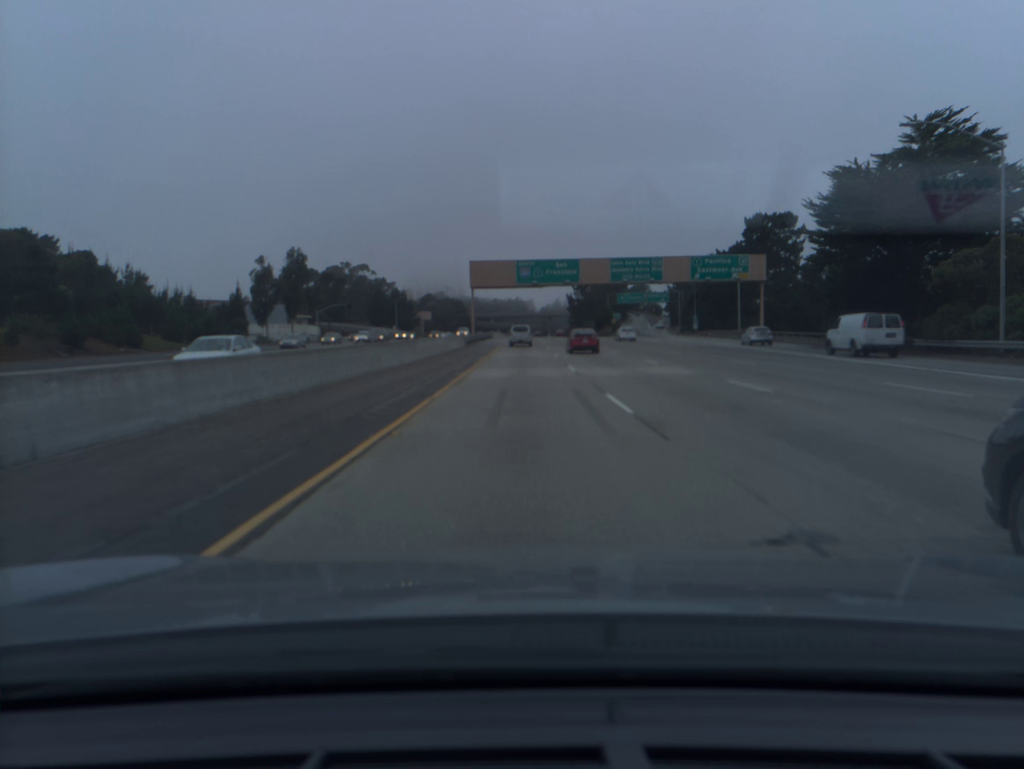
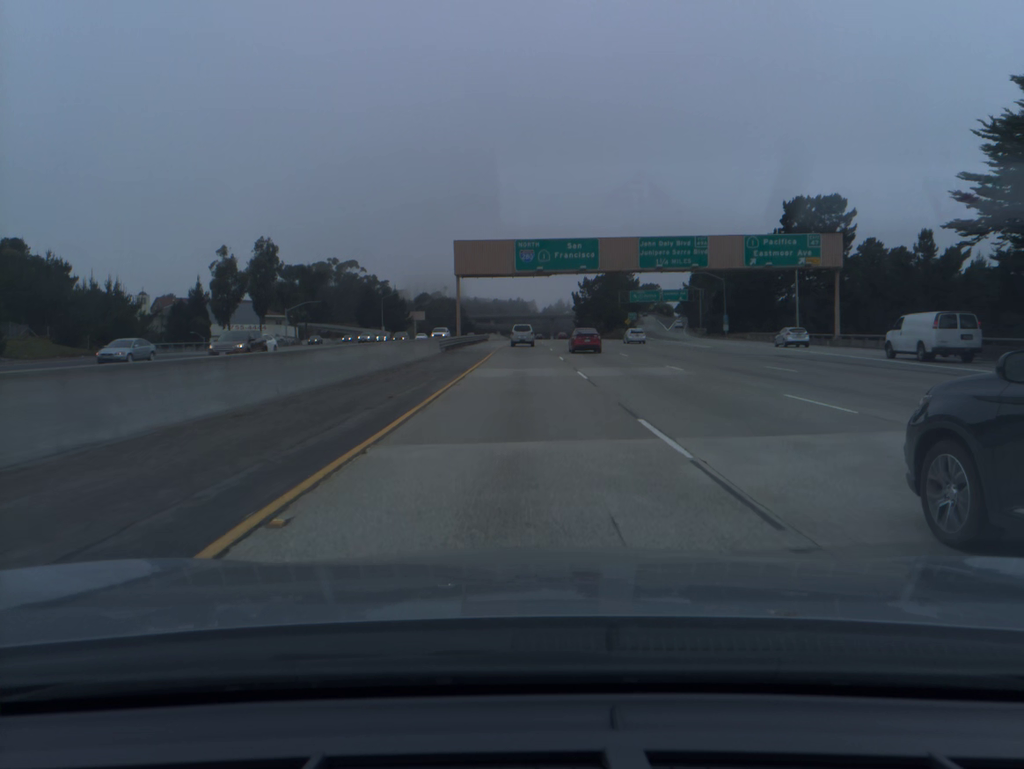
(0.0, +19.0) m; 0°
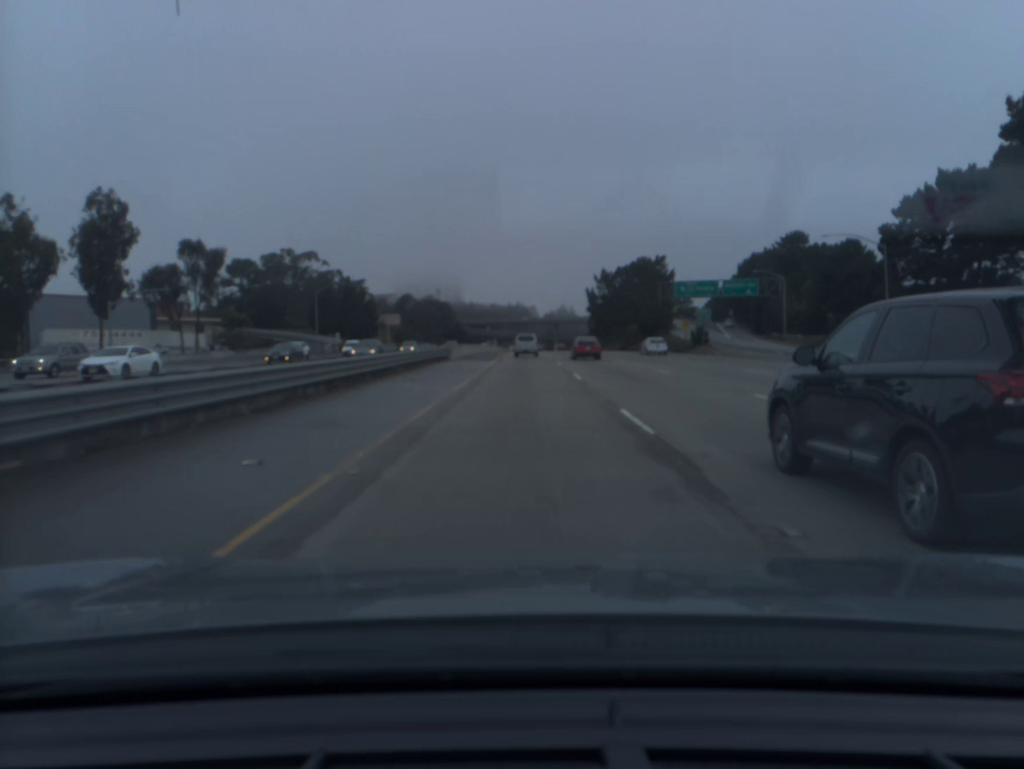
(-0.1, +56.5) m; 0°
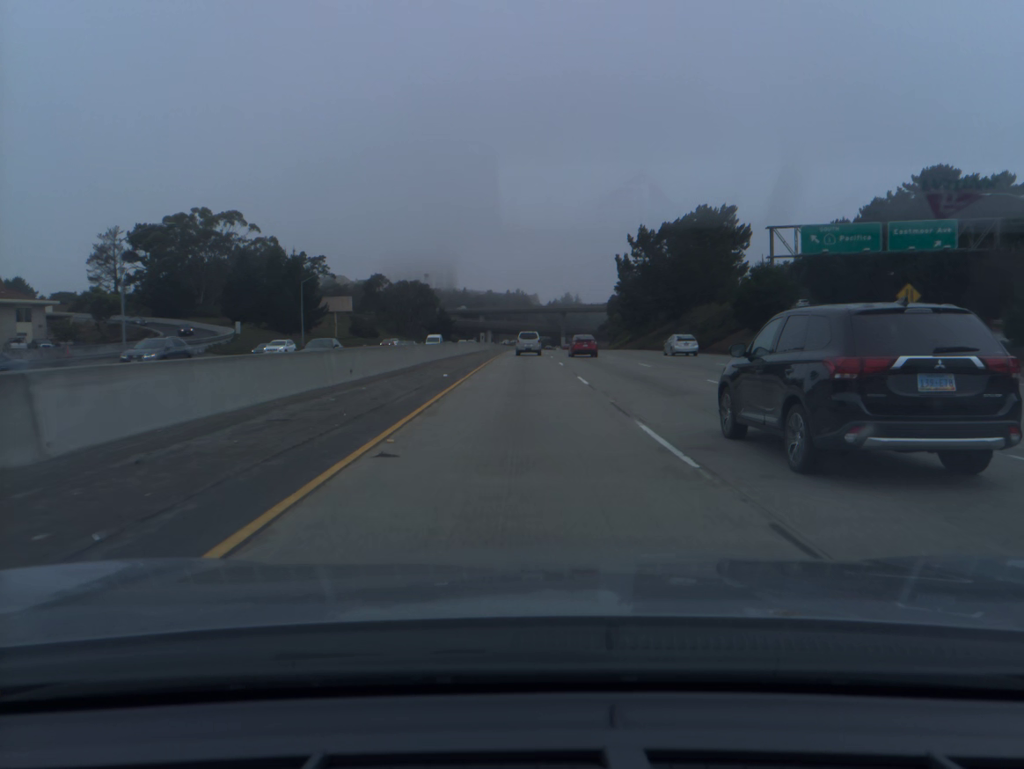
(+0.1, +55.7) m; 0°
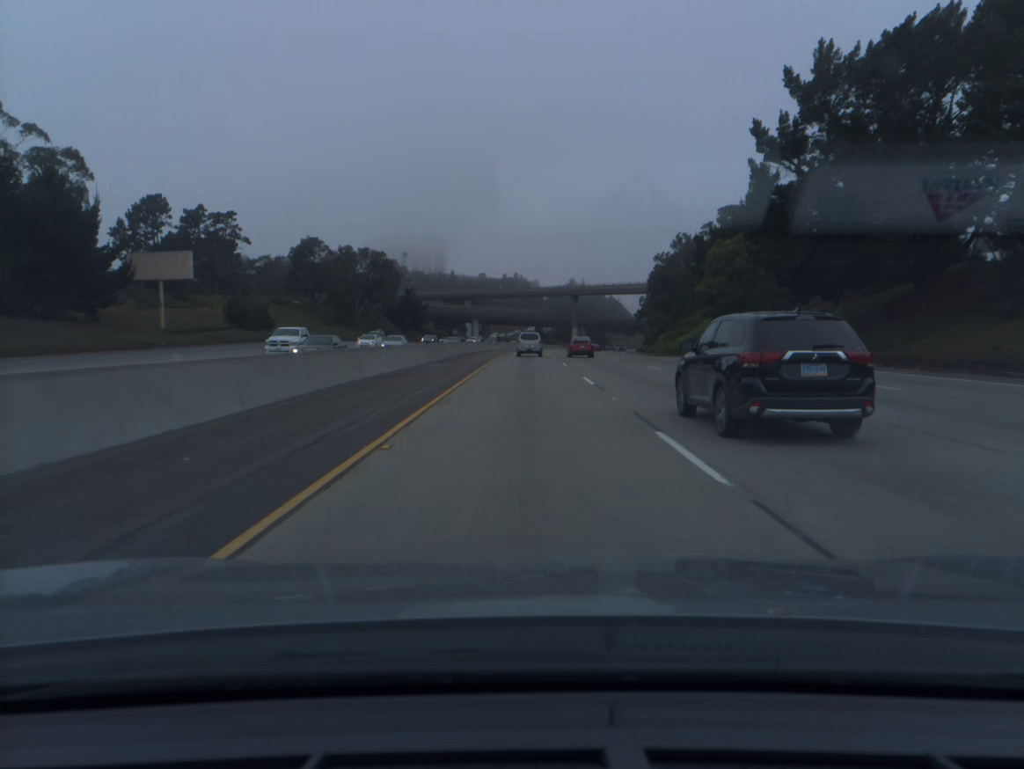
(0.0, +73.6) m; 0°
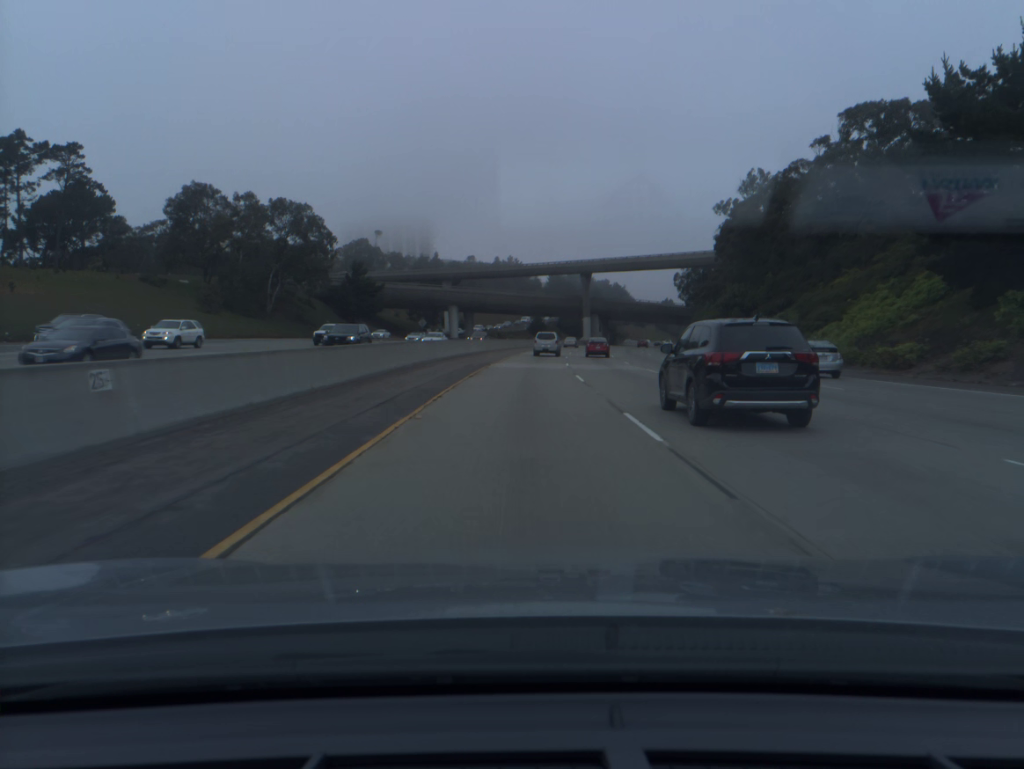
(+0.1, +55.1) m; 0°
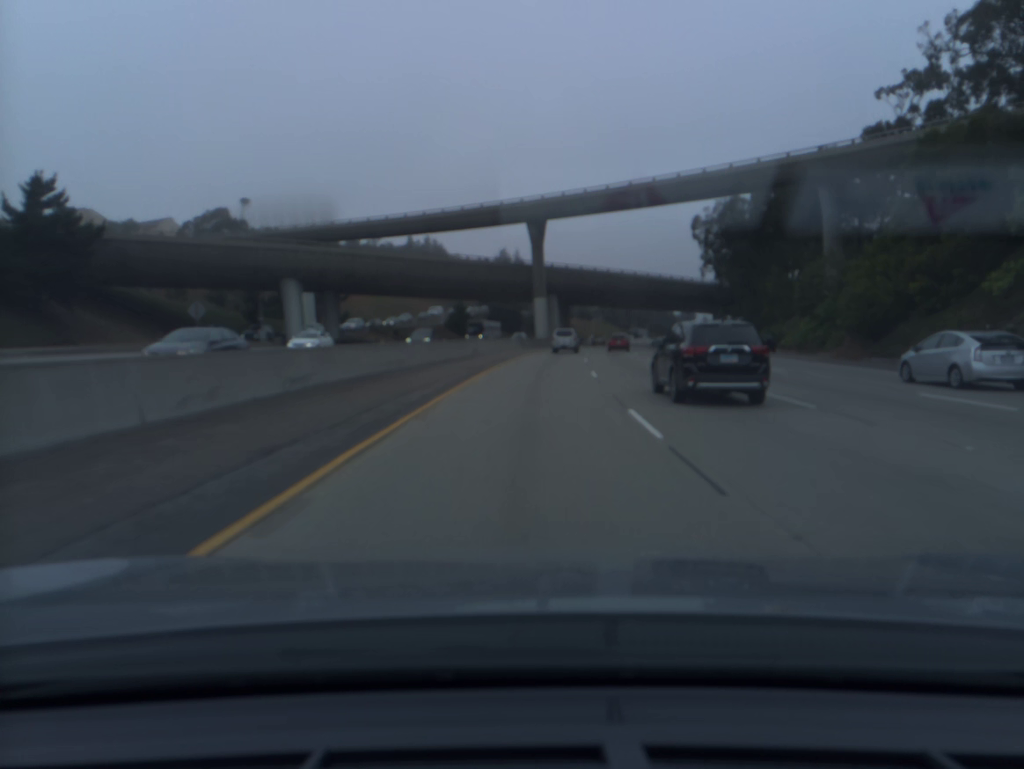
(+2.4, +73.4) m; +5°
